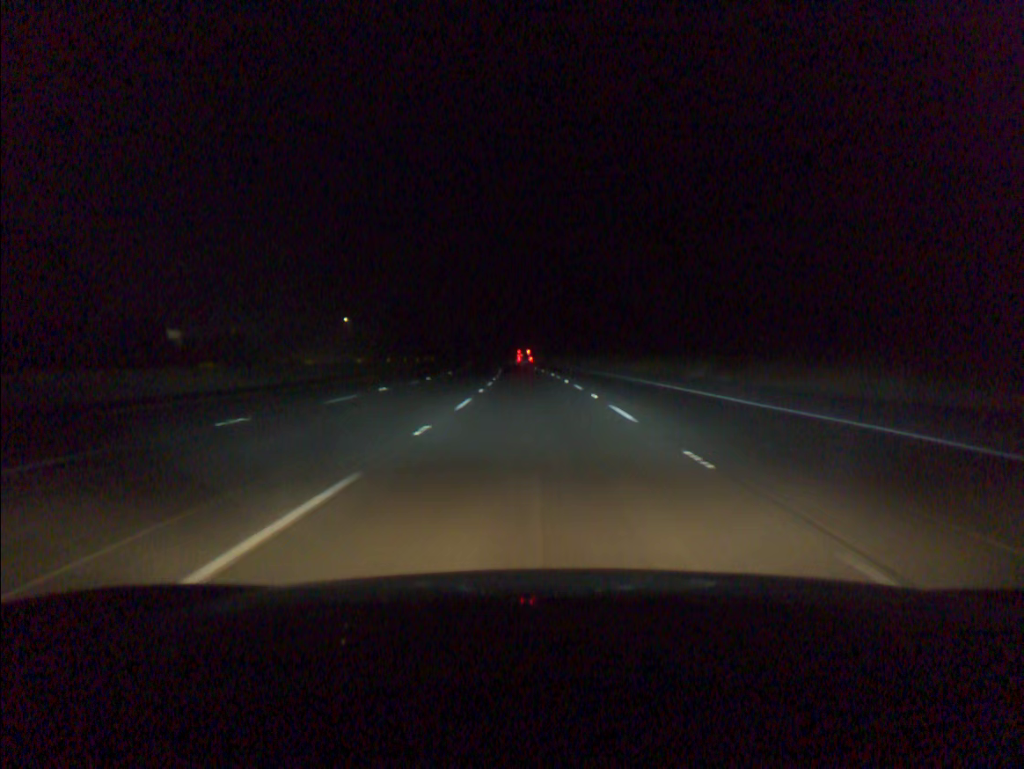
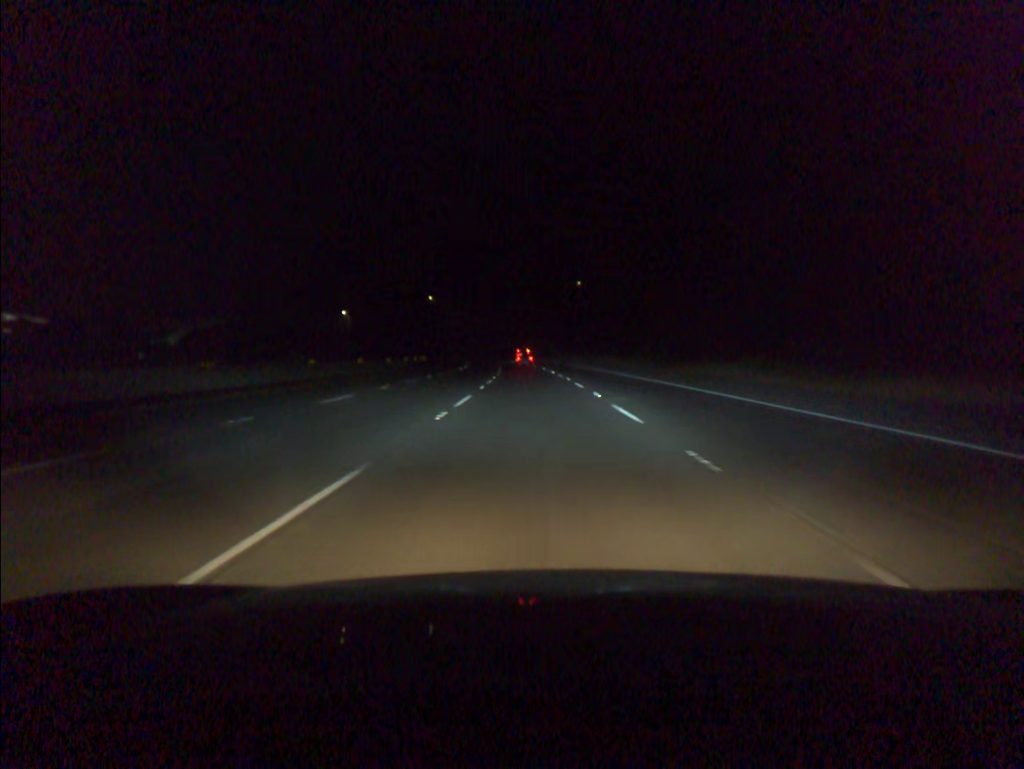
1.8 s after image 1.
(-1.2, +58.6) m; -2°
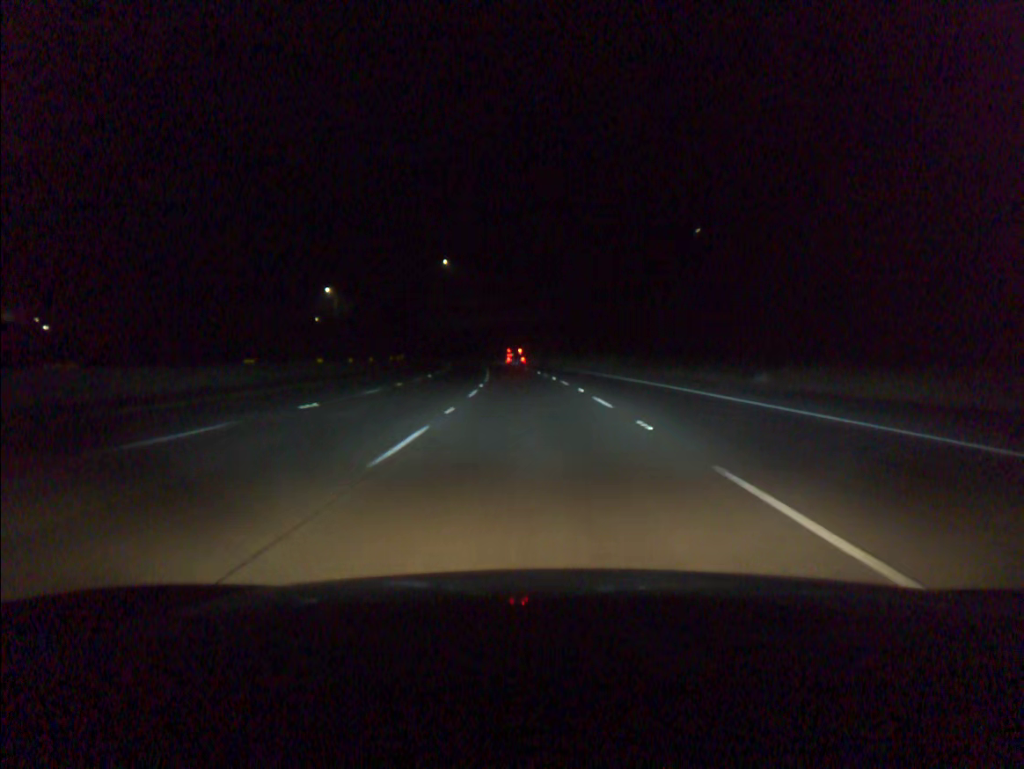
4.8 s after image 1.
(-3.7, +97.8) m; -5°
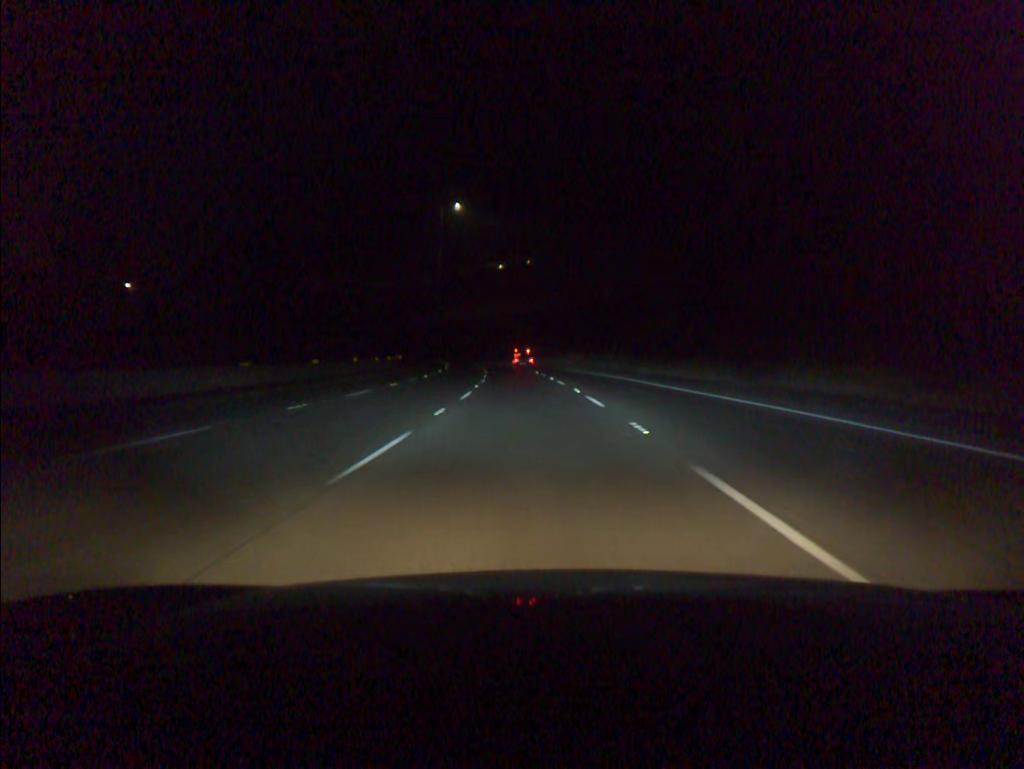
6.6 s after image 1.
(-2.0, +58.7) m; -4°
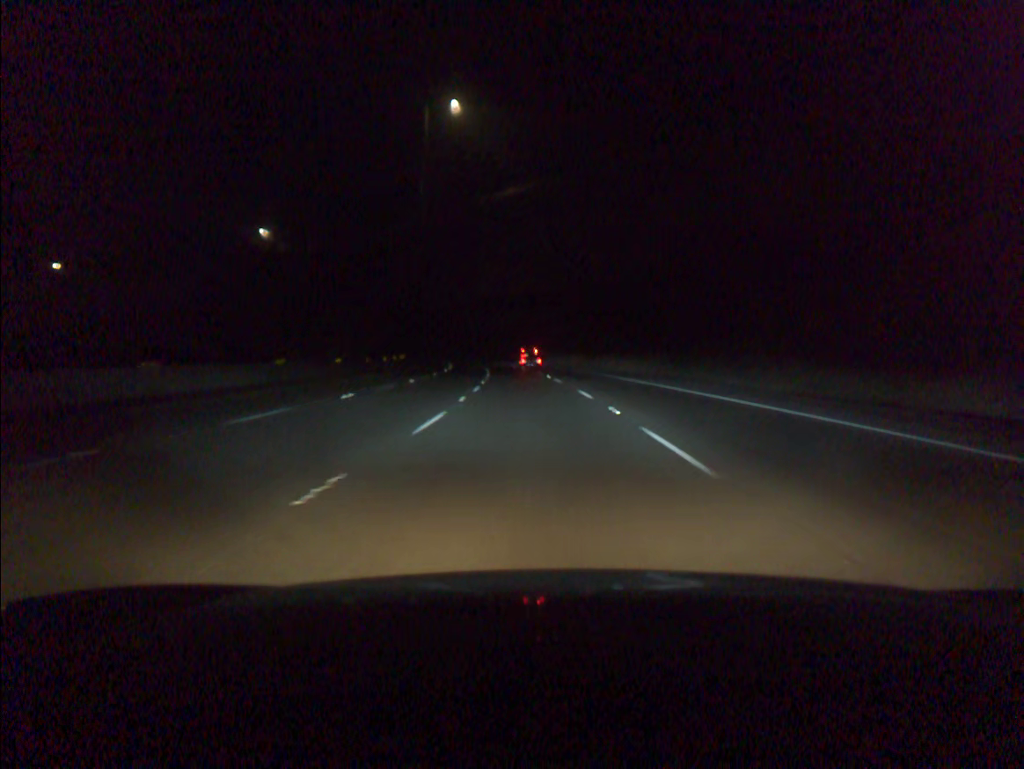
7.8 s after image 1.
(-1.0, +39.2) m; -3°
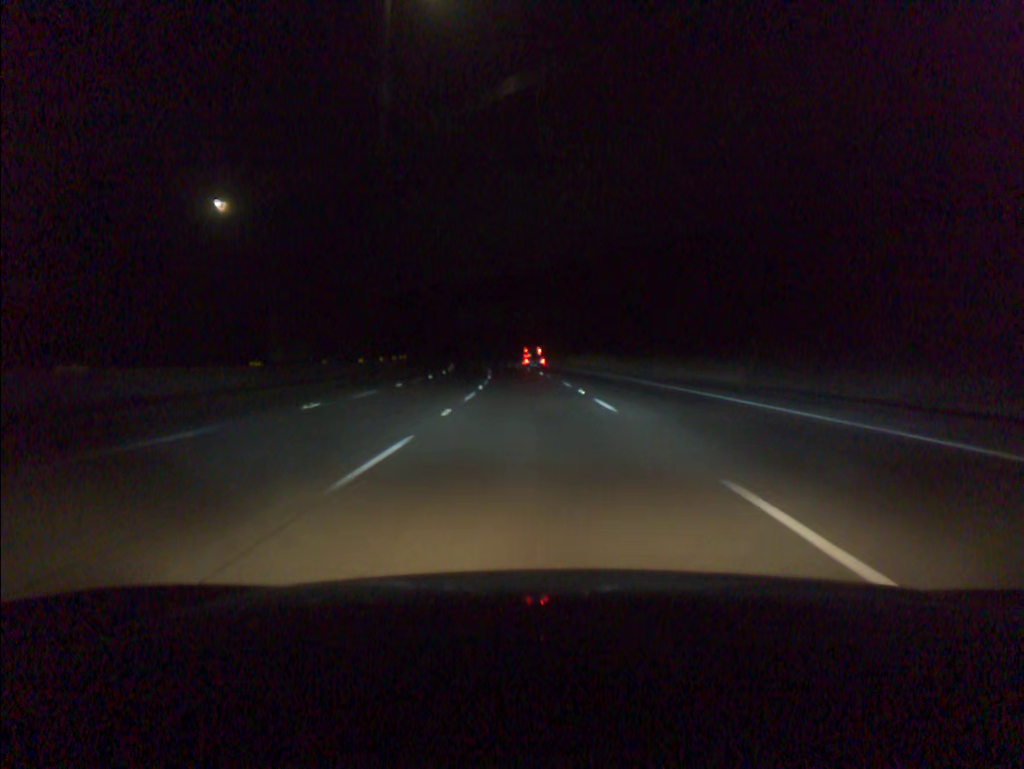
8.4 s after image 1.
(-0.3, +19.6) m; -1°
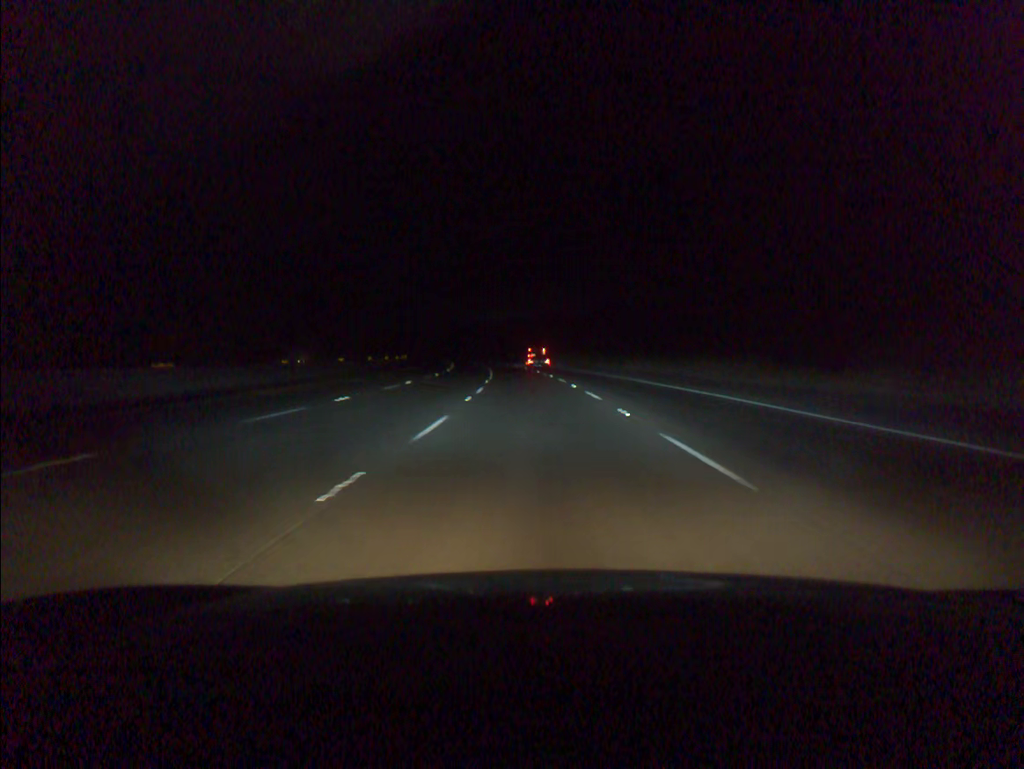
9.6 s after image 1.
(-0.9, +39.2) m; -3°
